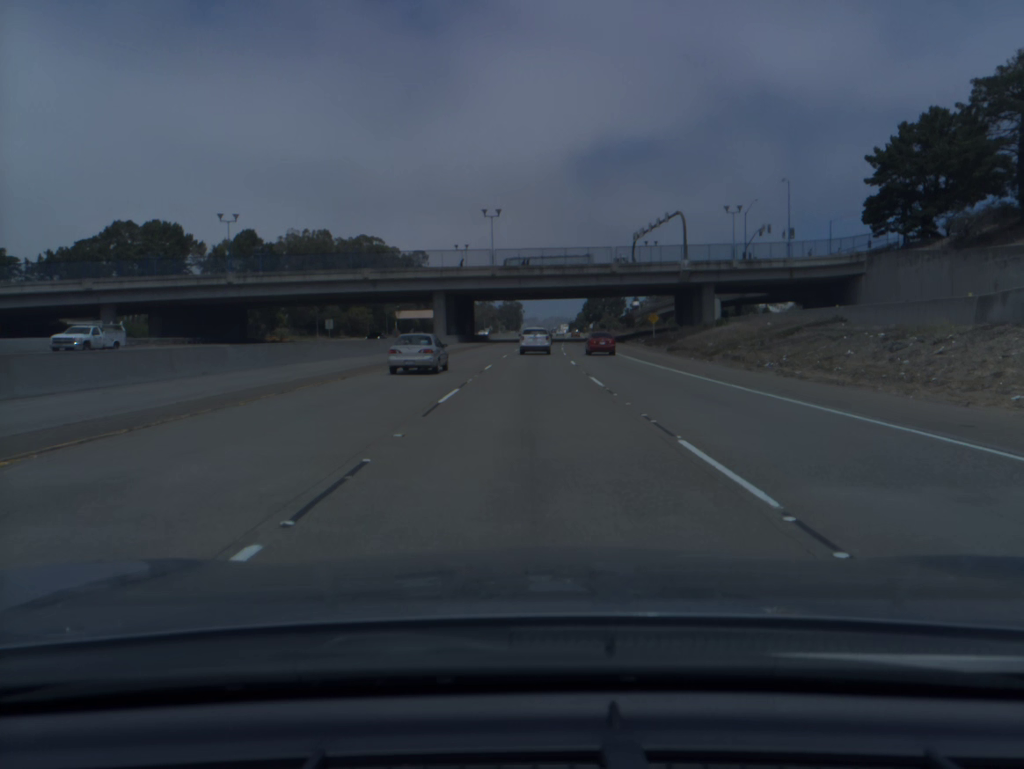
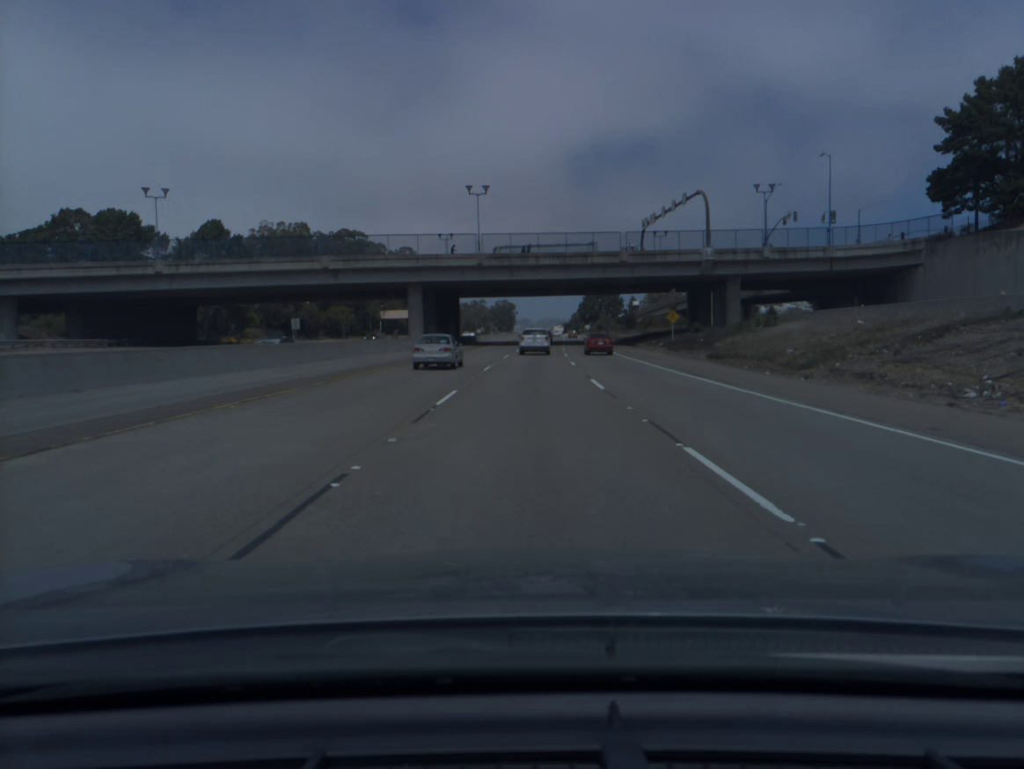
(+0.1, +15.0) m; 0°
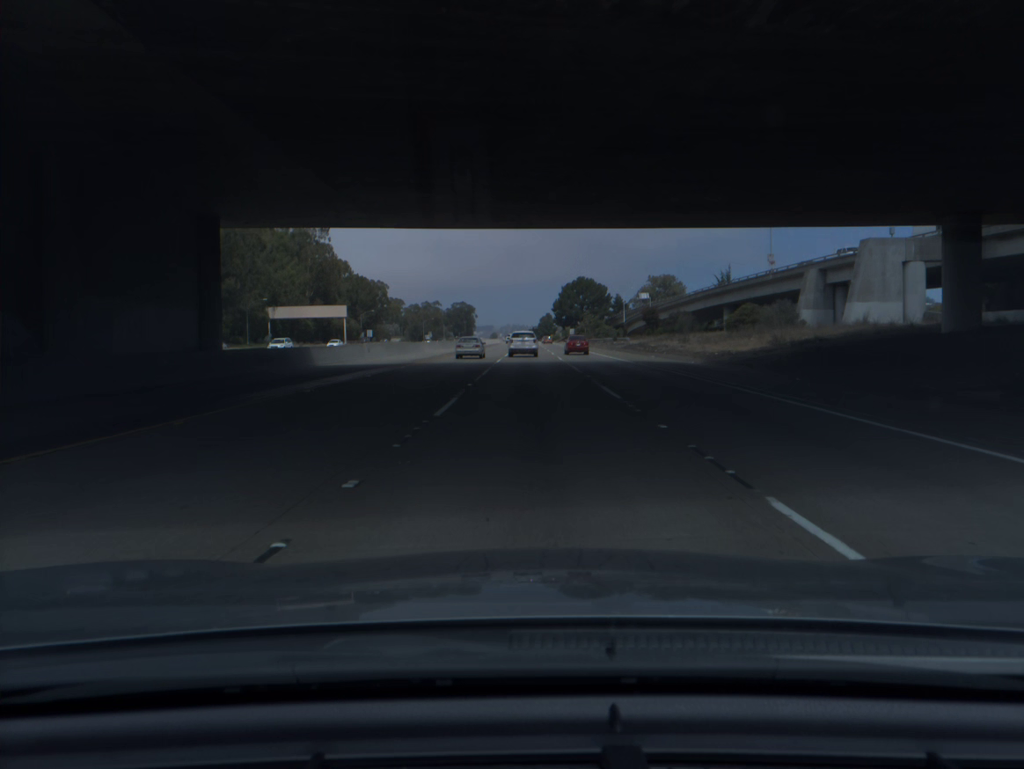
(+1.7, +75.4) m; +3°
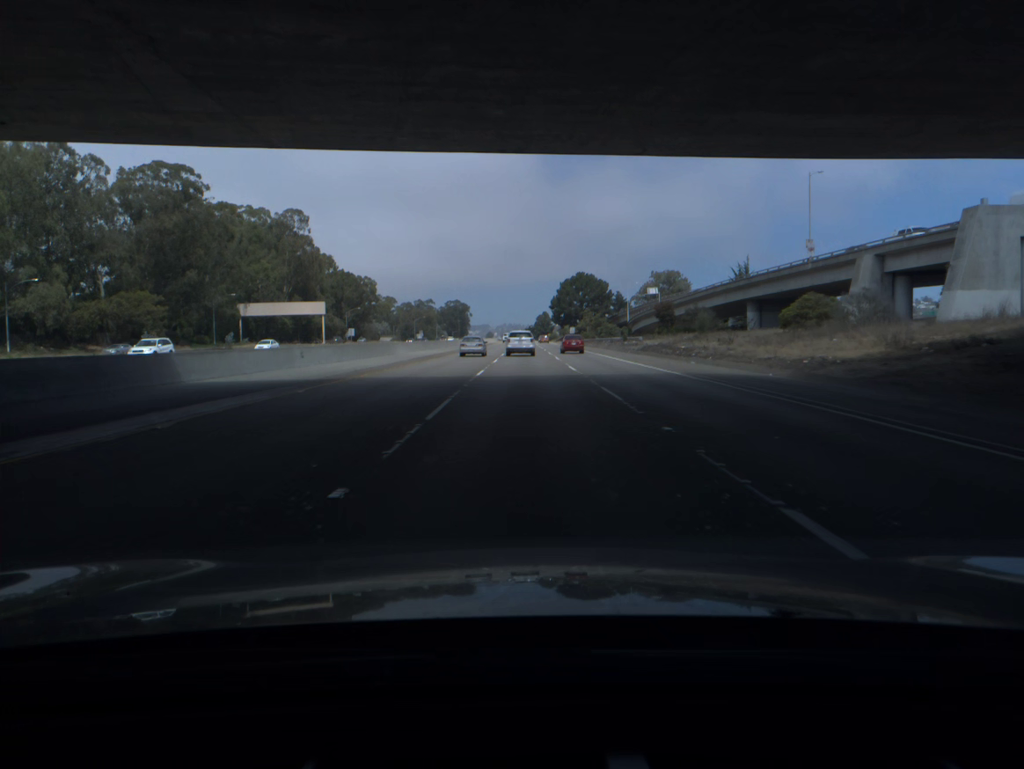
(0.0, +15.1) m; 0°
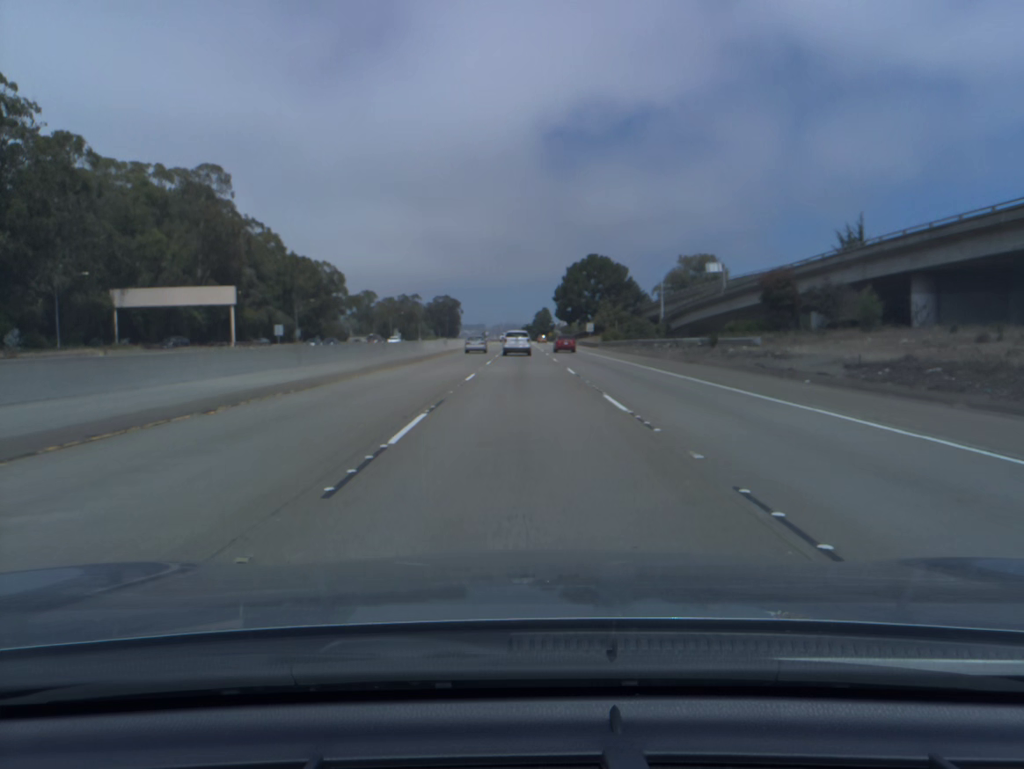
(+0.2, +45.7) m; 0°
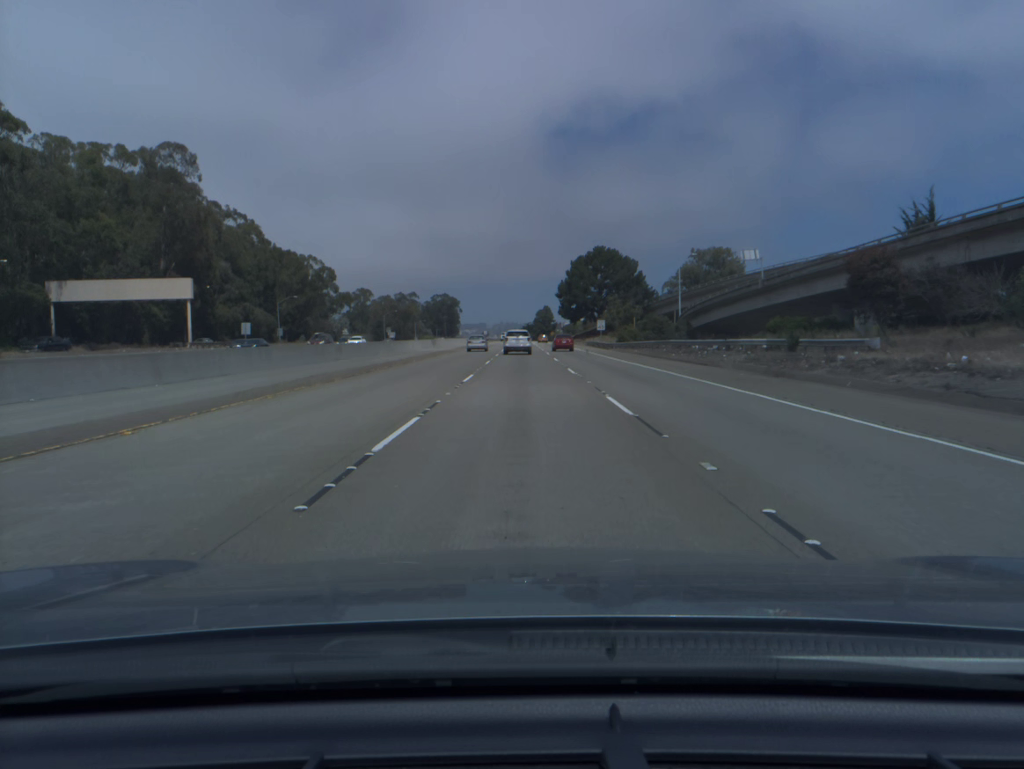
(0.0, +15.4) m; 0°
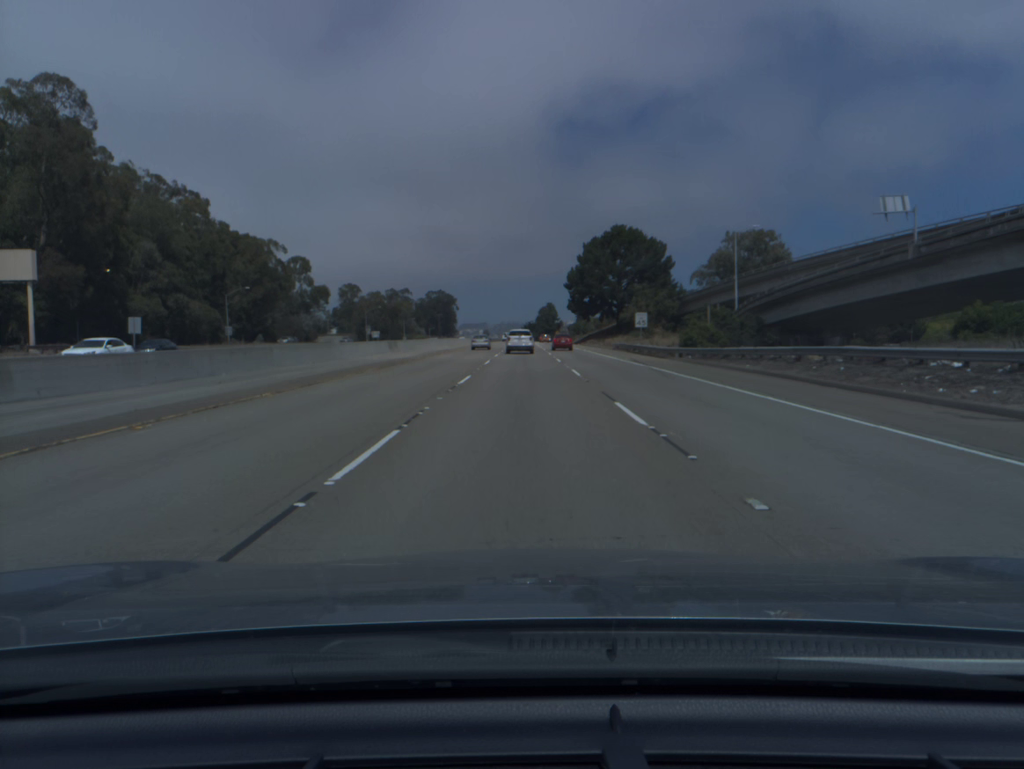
(0.0, +30.8) m; 0°
